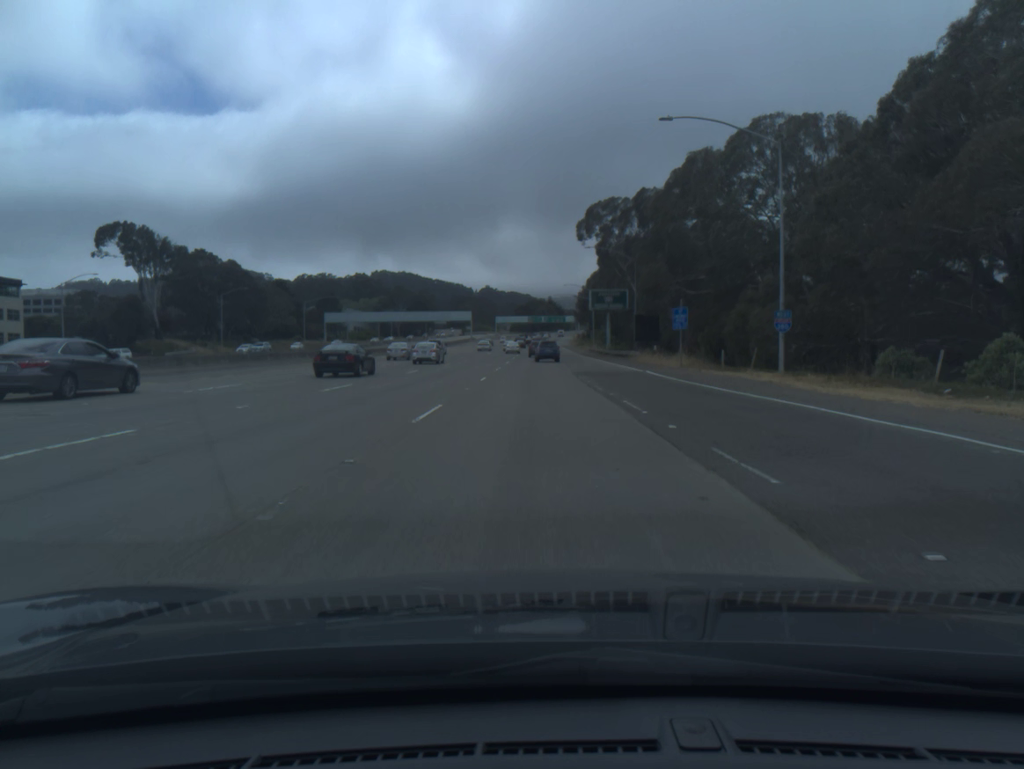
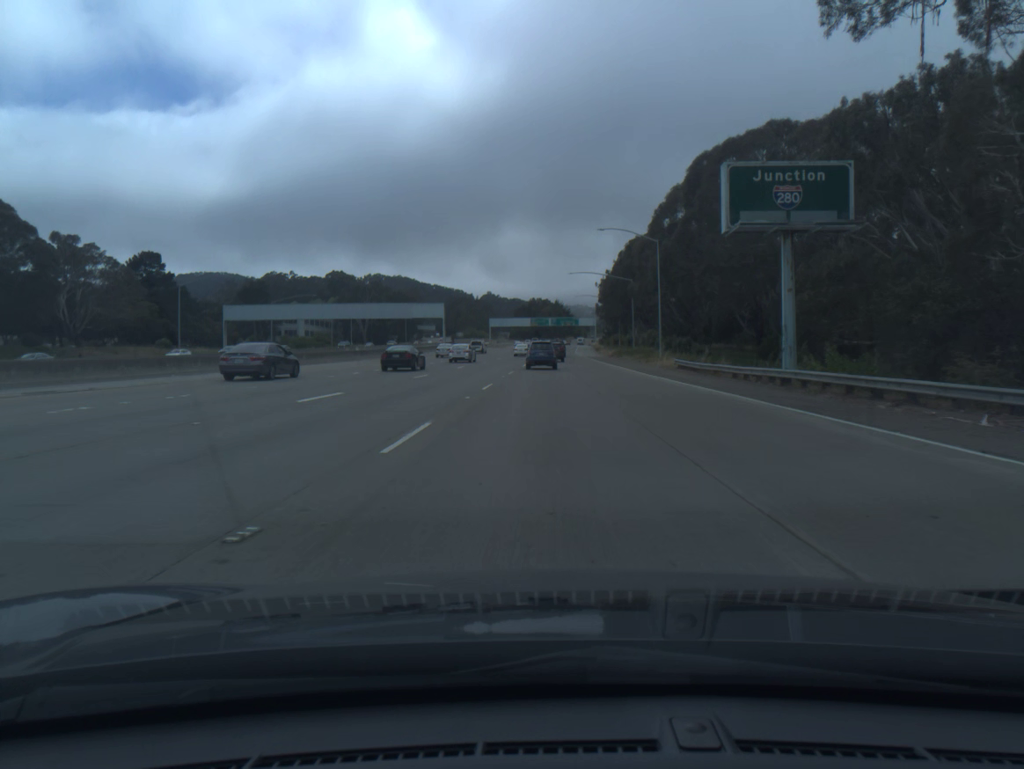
(-0.8, +76.2) m; 0°
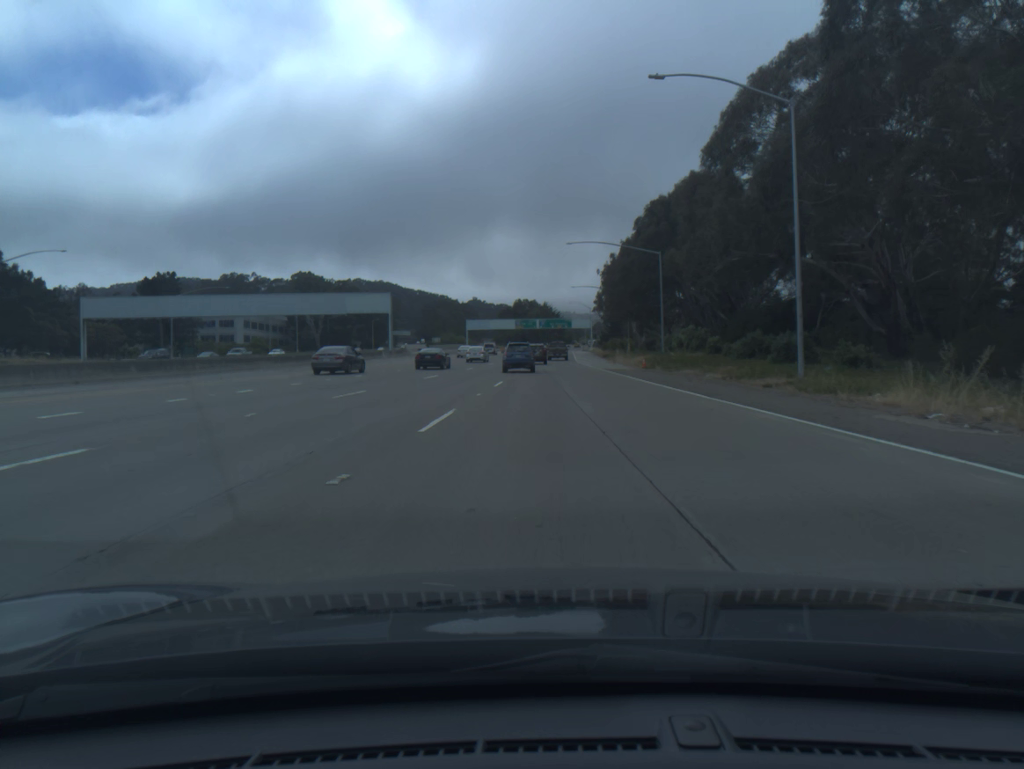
(+0.3, +41.3) m; +1°
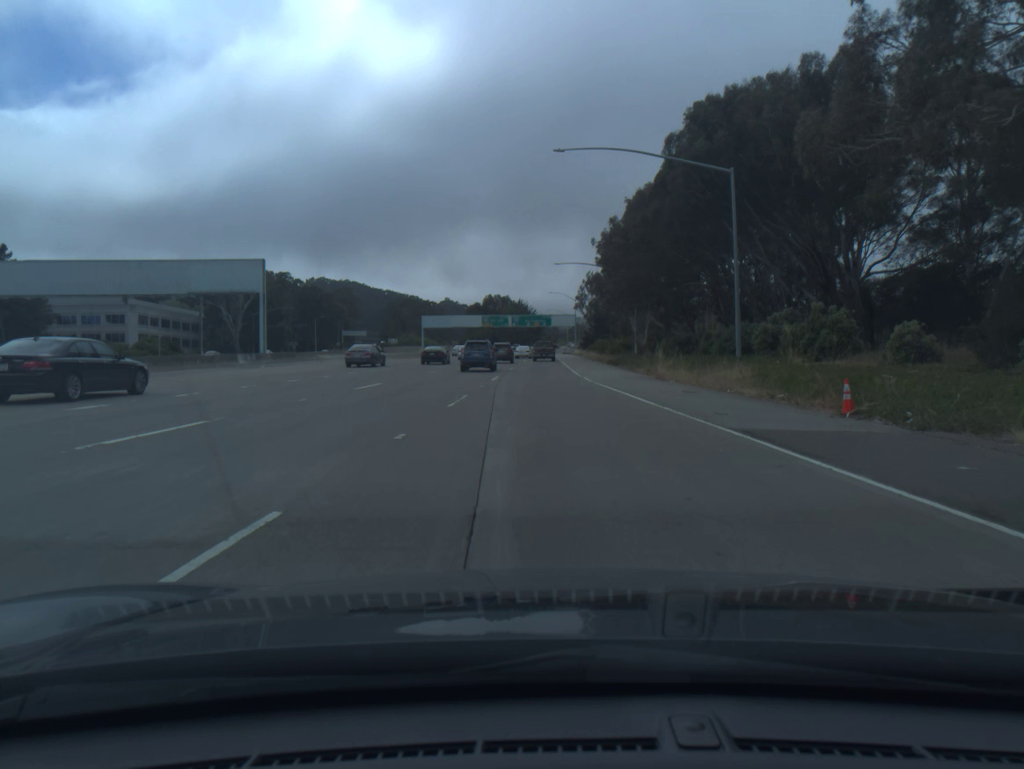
(+0.5, +39.7) m; +2°
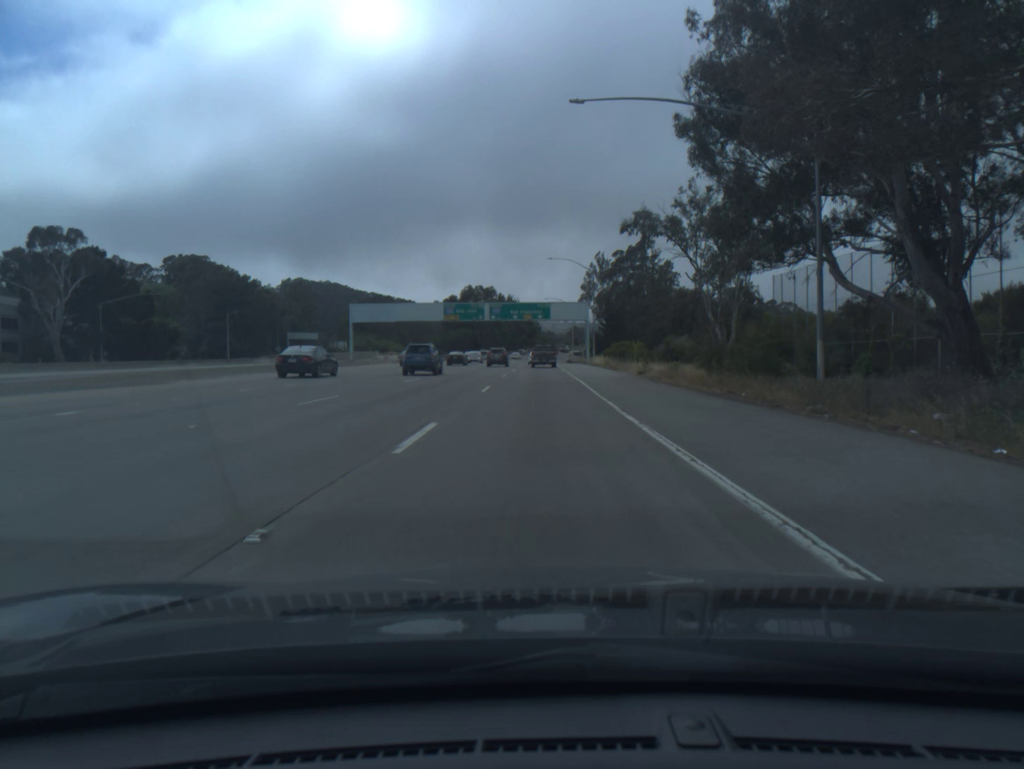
(+0.1, +64.2) m; 0°
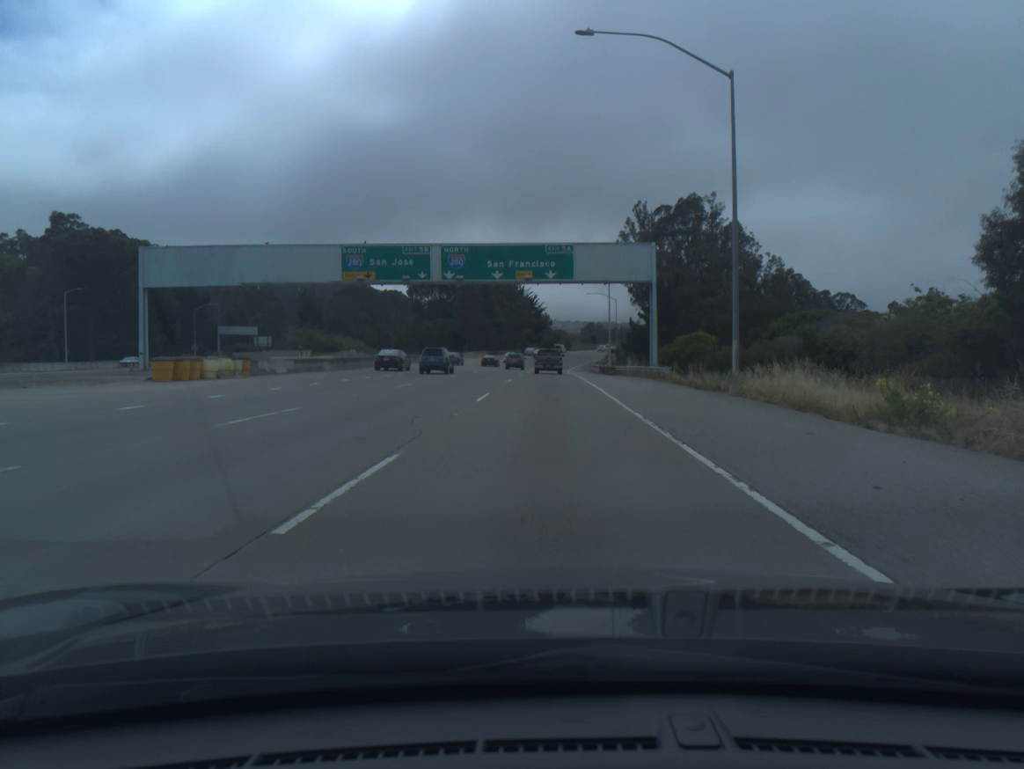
(-0.2, +62.5) m; -1°
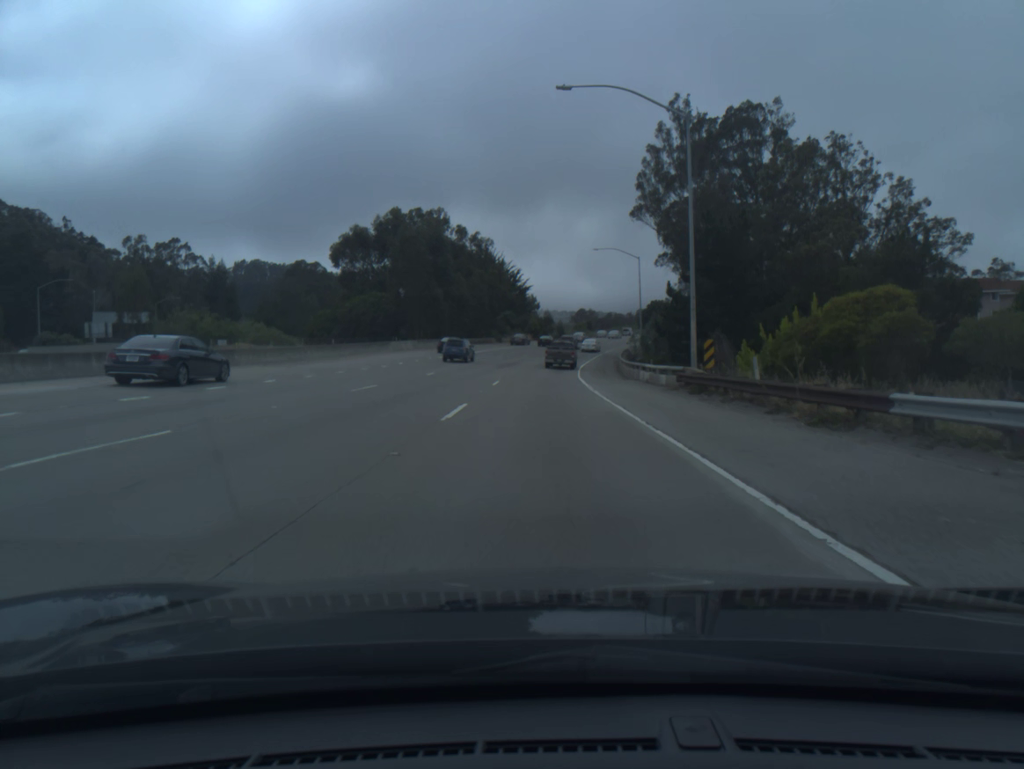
(+0.3, +49.2) m; +1°
